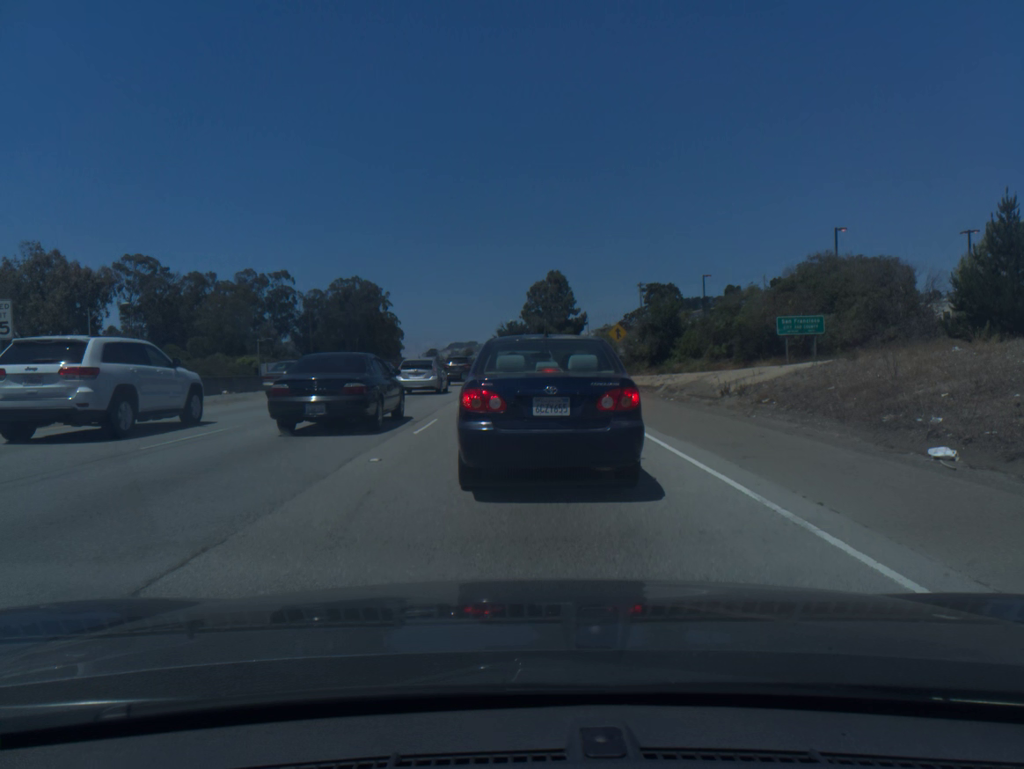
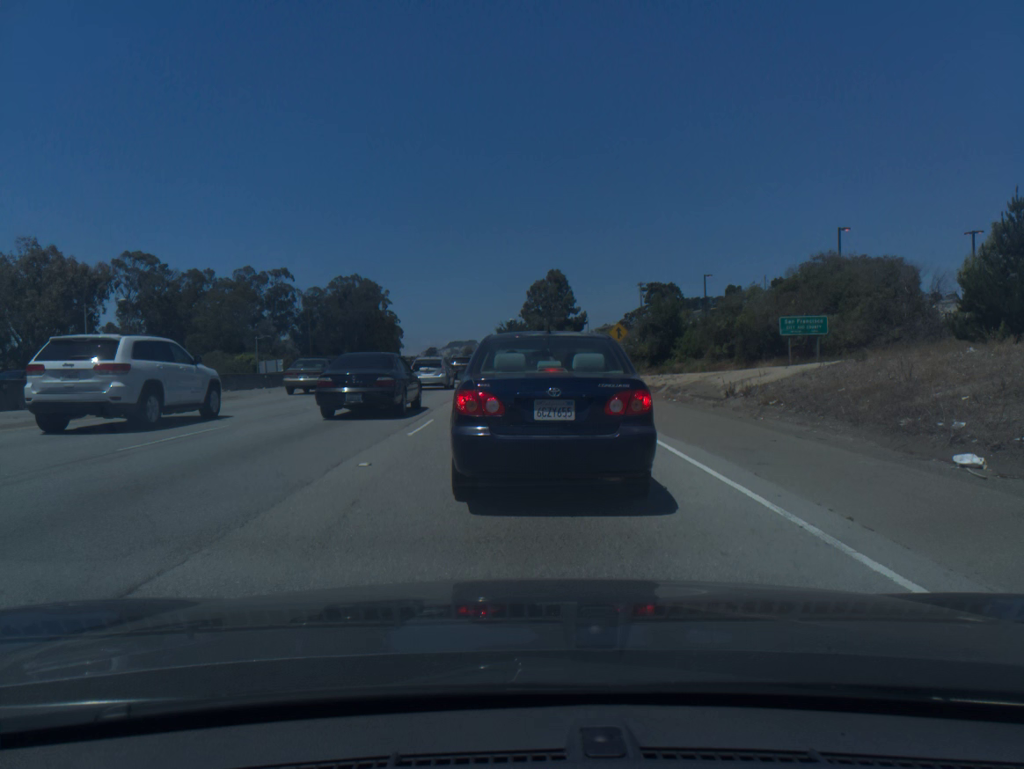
(0.0, +0.6) m; 0°
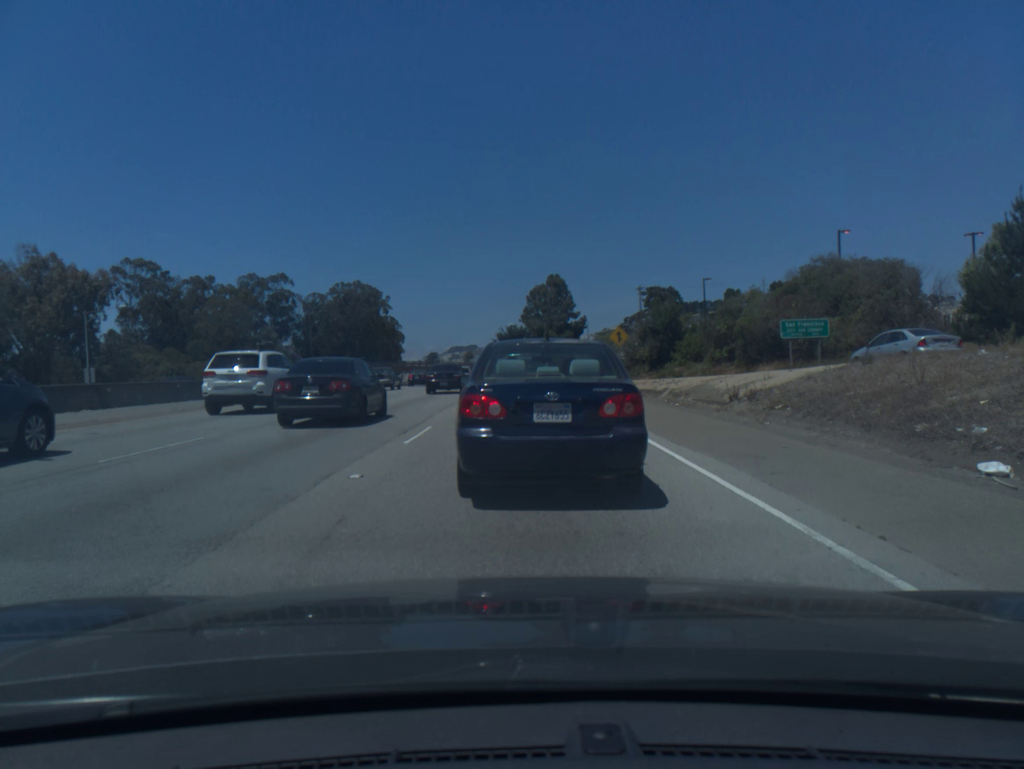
(0.0, +0.6) m; 0°
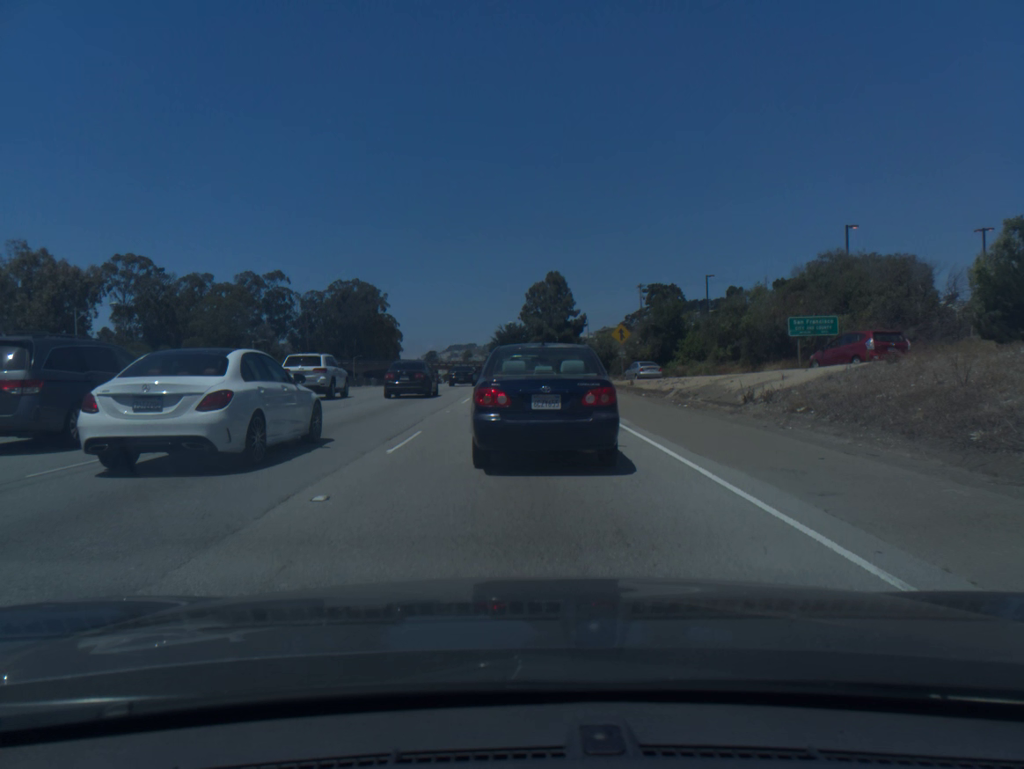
(0.0, +1.4) m; 0°
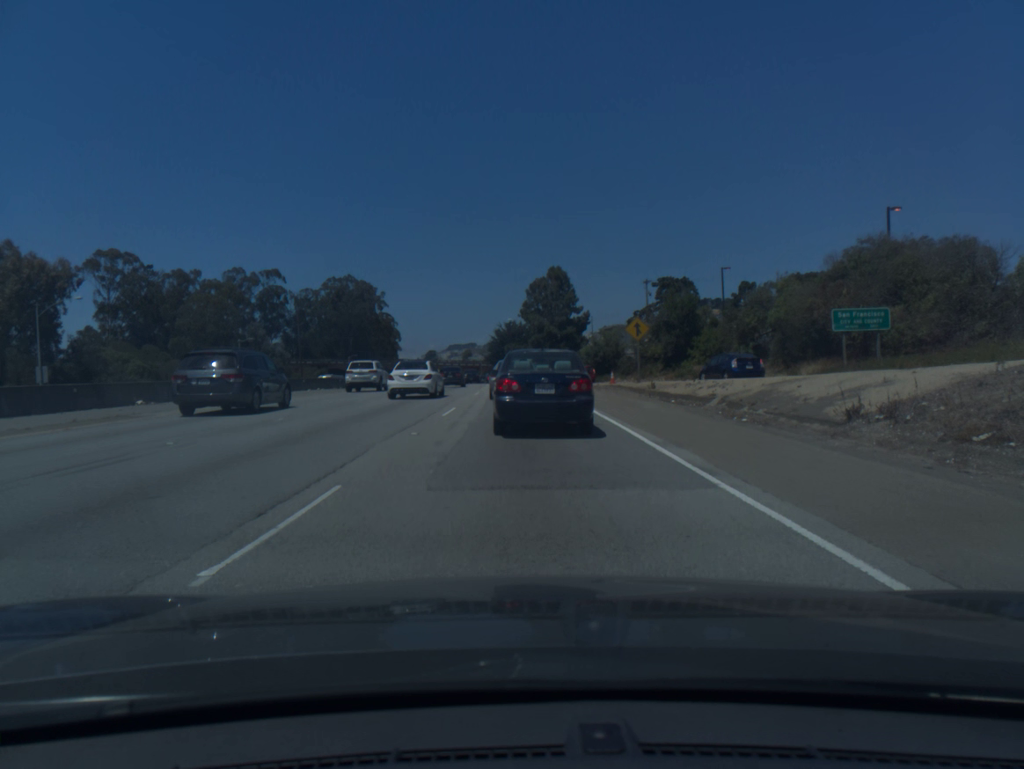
(0.0, +6.2) m; 0°
